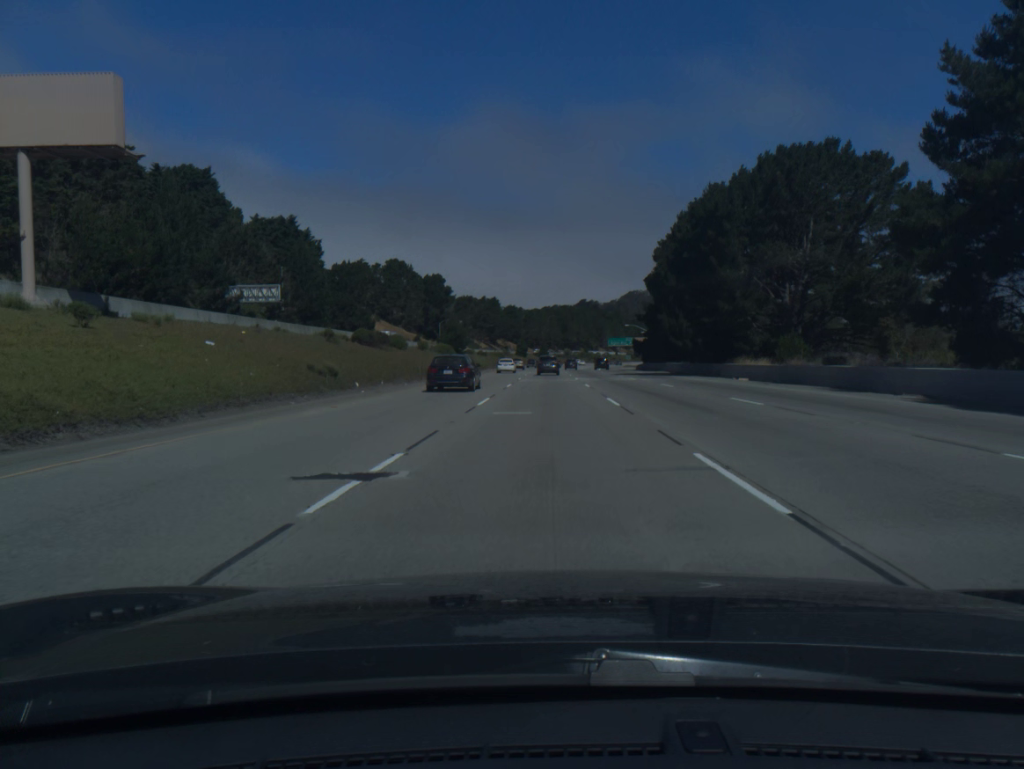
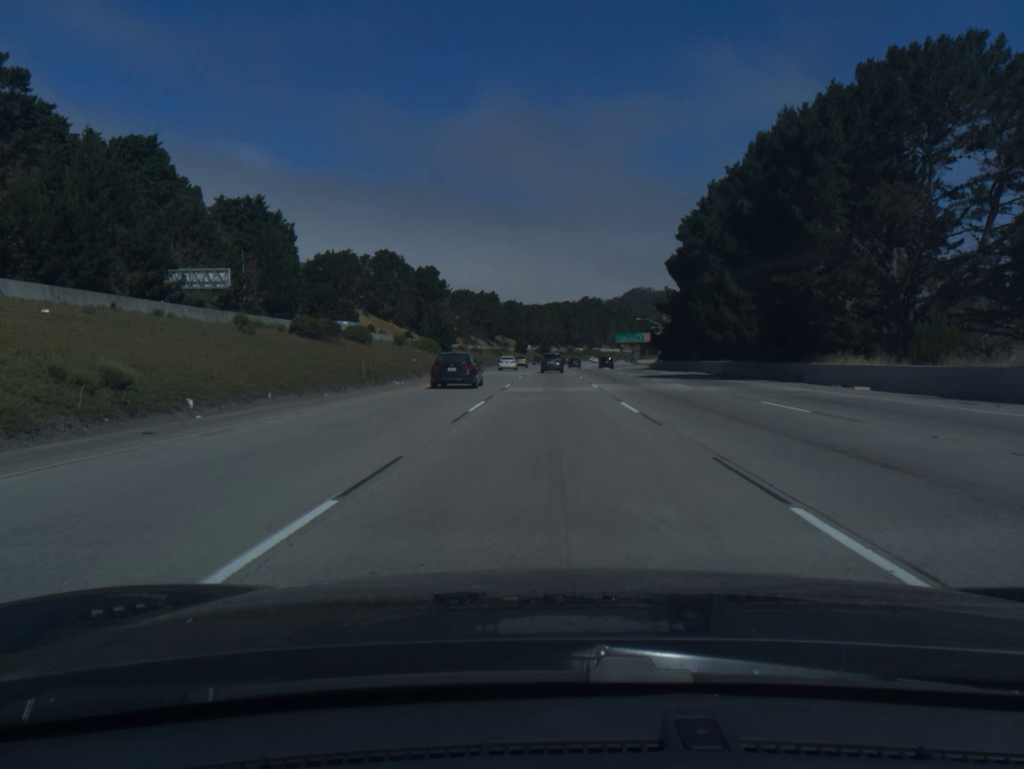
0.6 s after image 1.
(0.0, +18.0) m; 0°
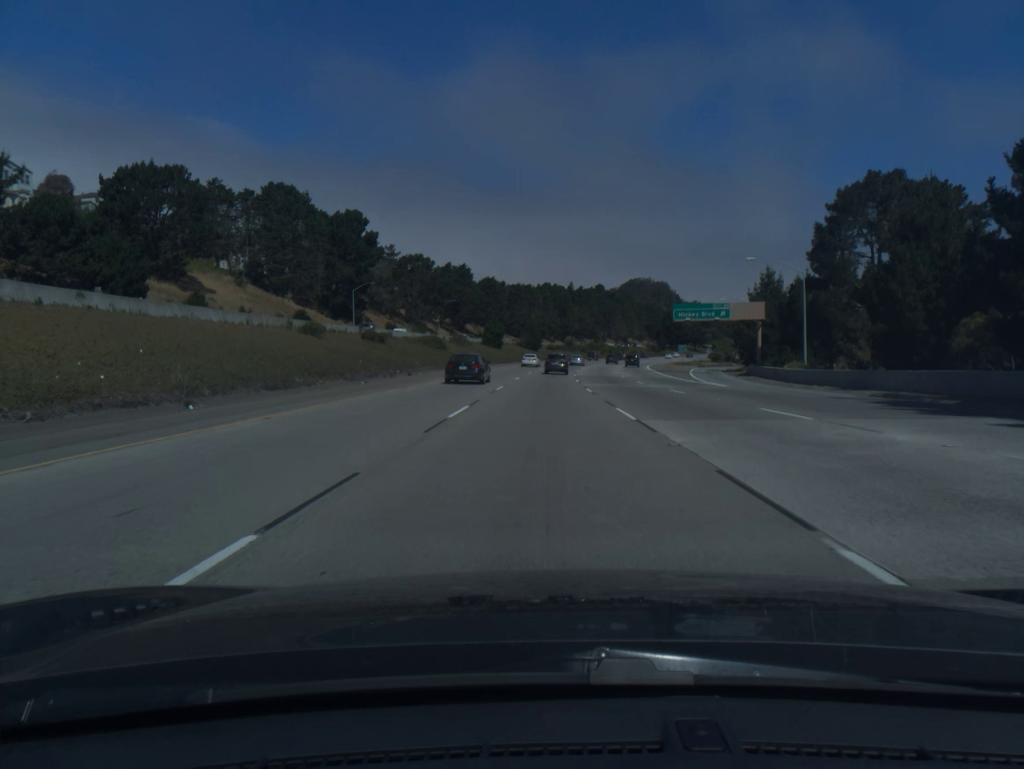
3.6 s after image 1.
(+0.6, +88.9) m; +1°
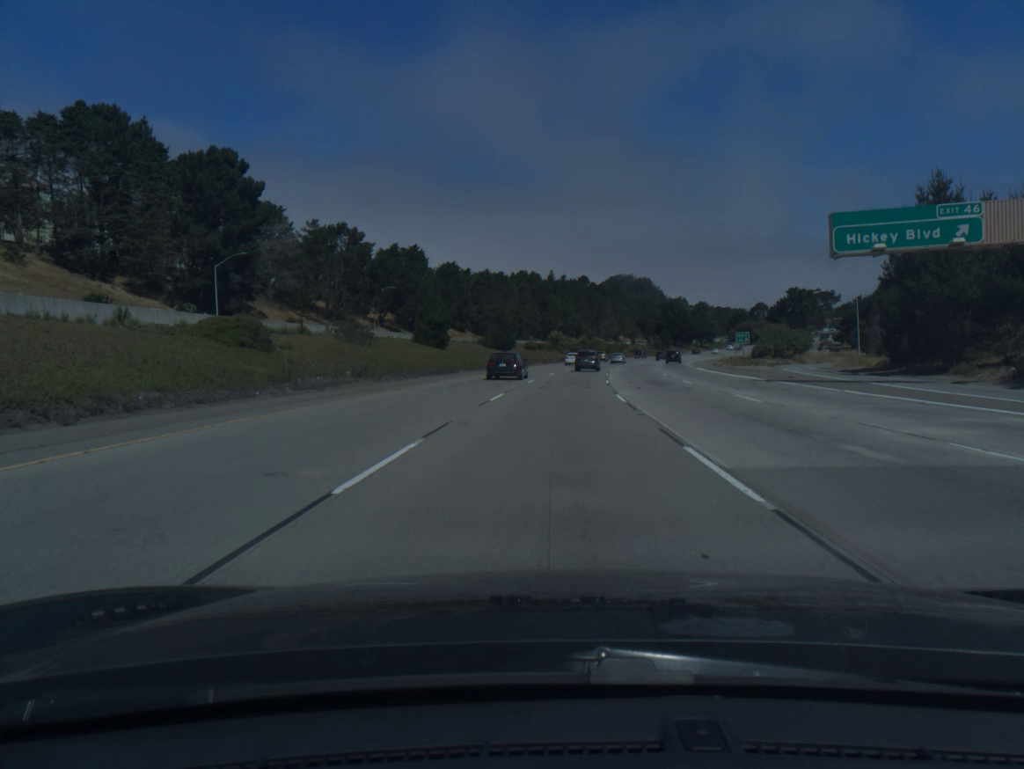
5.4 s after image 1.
(+0.3, +53.0) m; +1°
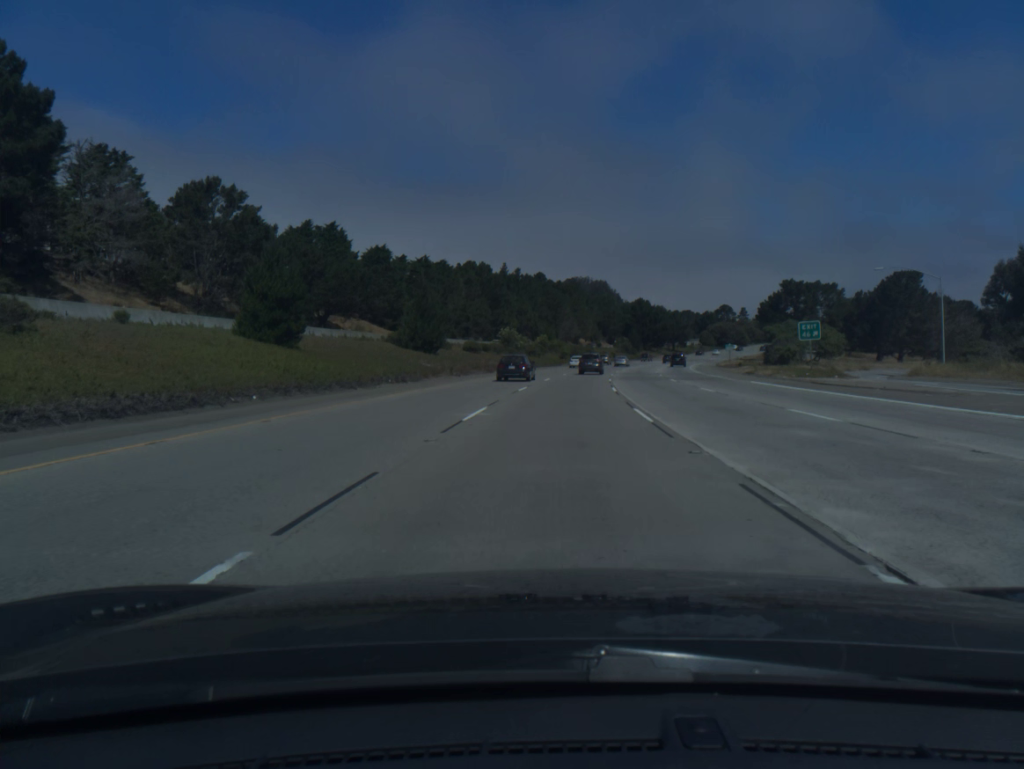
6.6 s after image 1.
(+0.9, +35.1) m; +3°
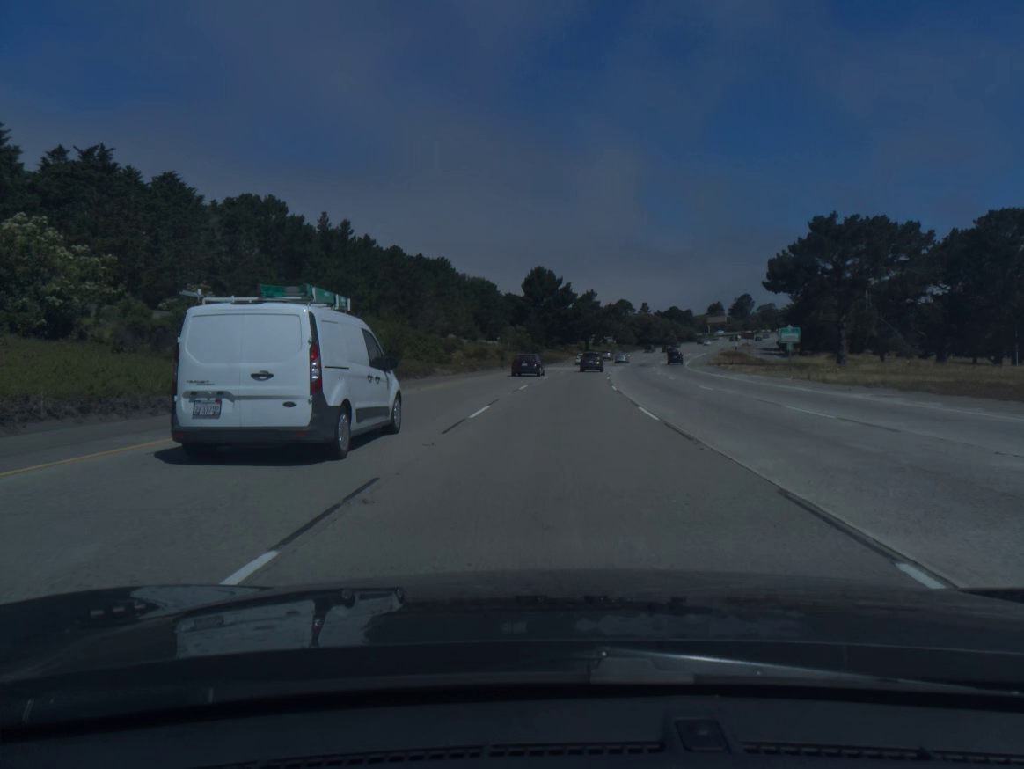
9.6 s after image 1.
(+6.4, +87.1) m; +9°
